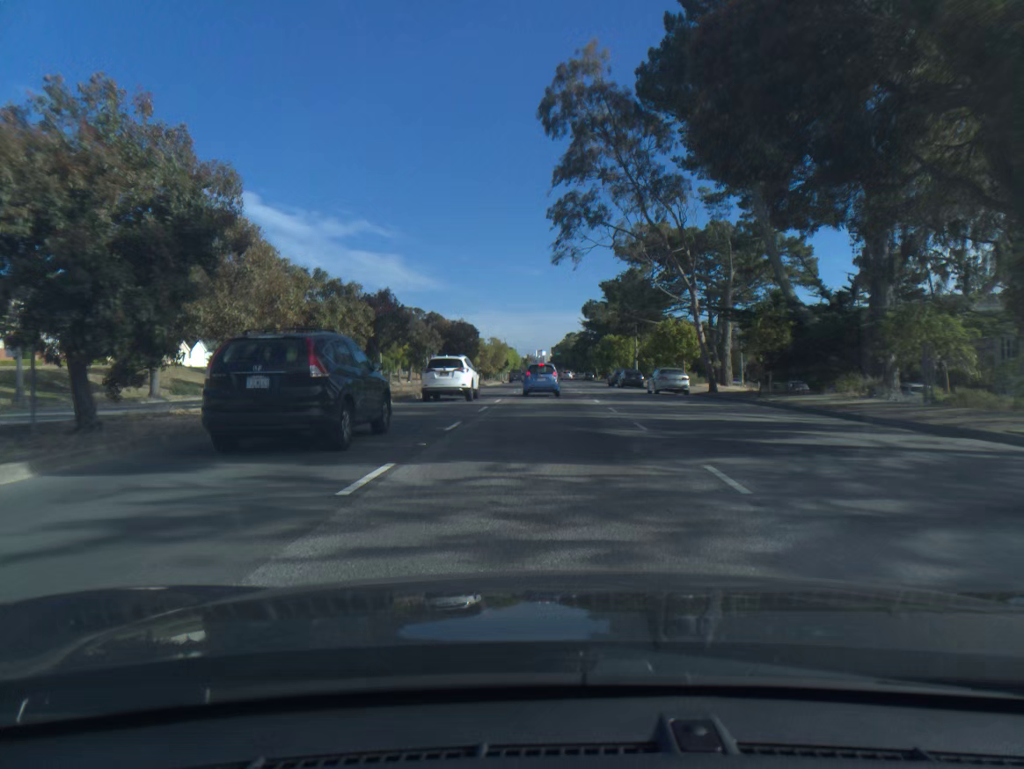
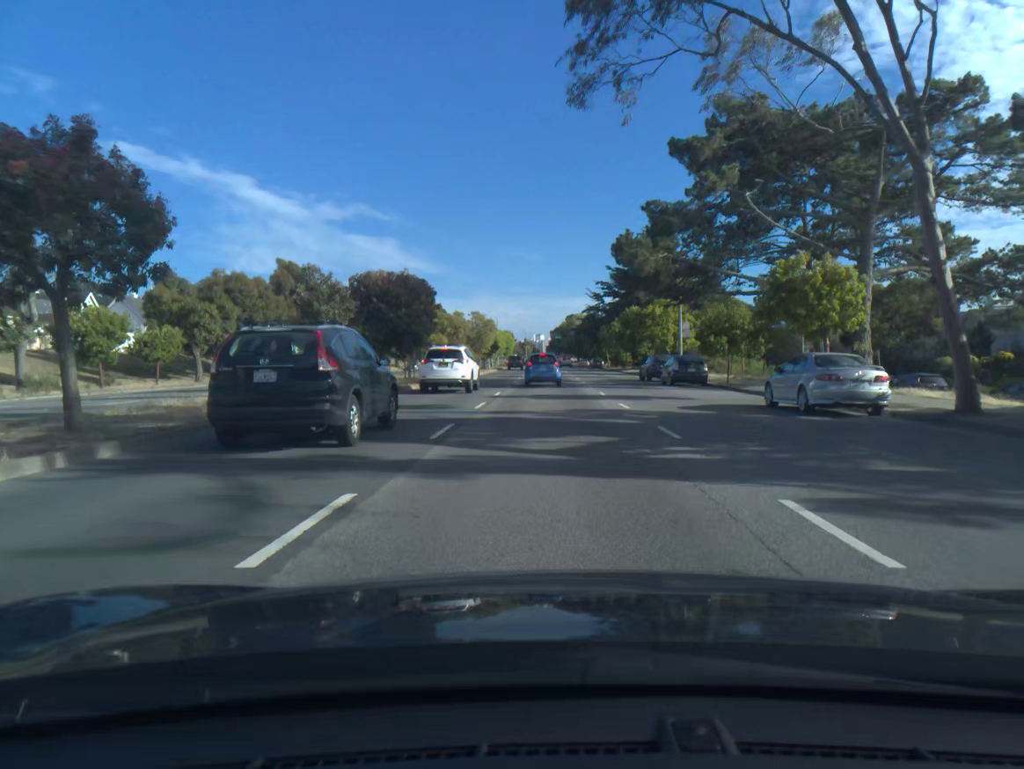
(0.0, +23.8) m; 0°
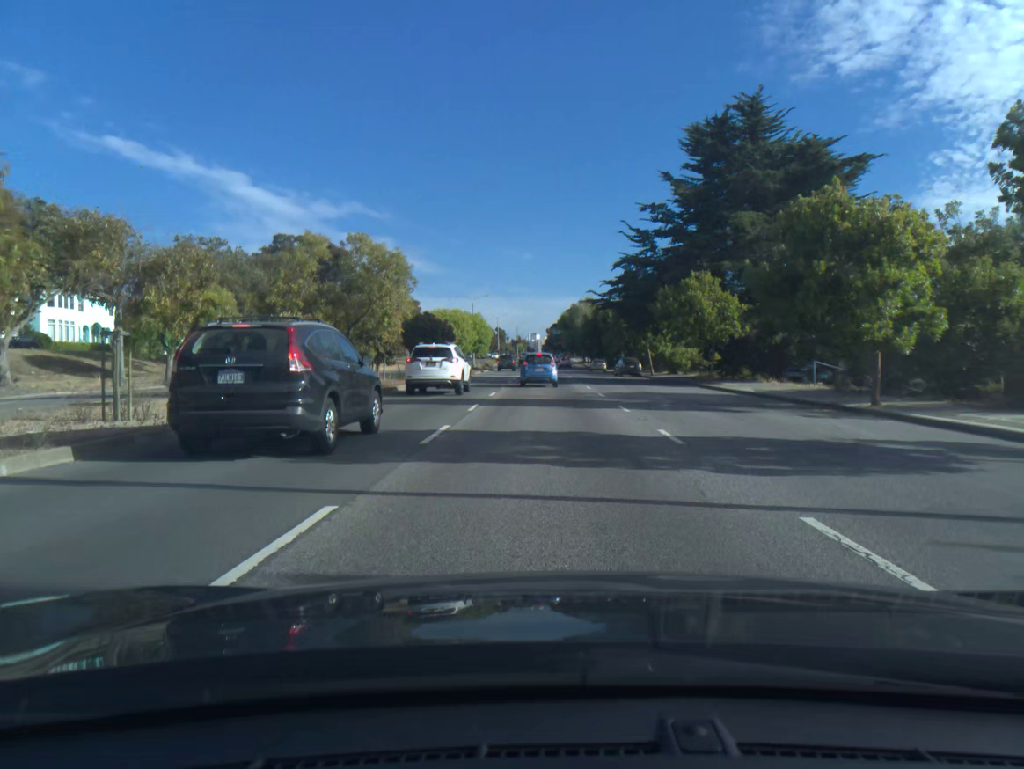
(+0.2, +44.5) m; 0°
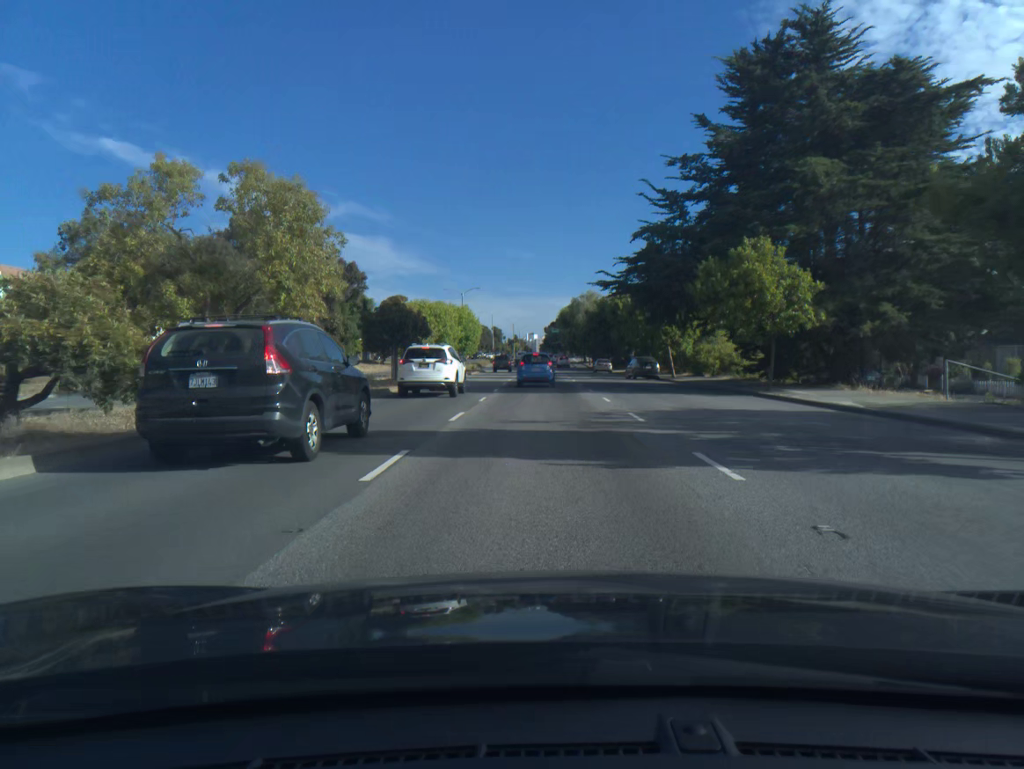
(0.0, +10.4) m; 0°
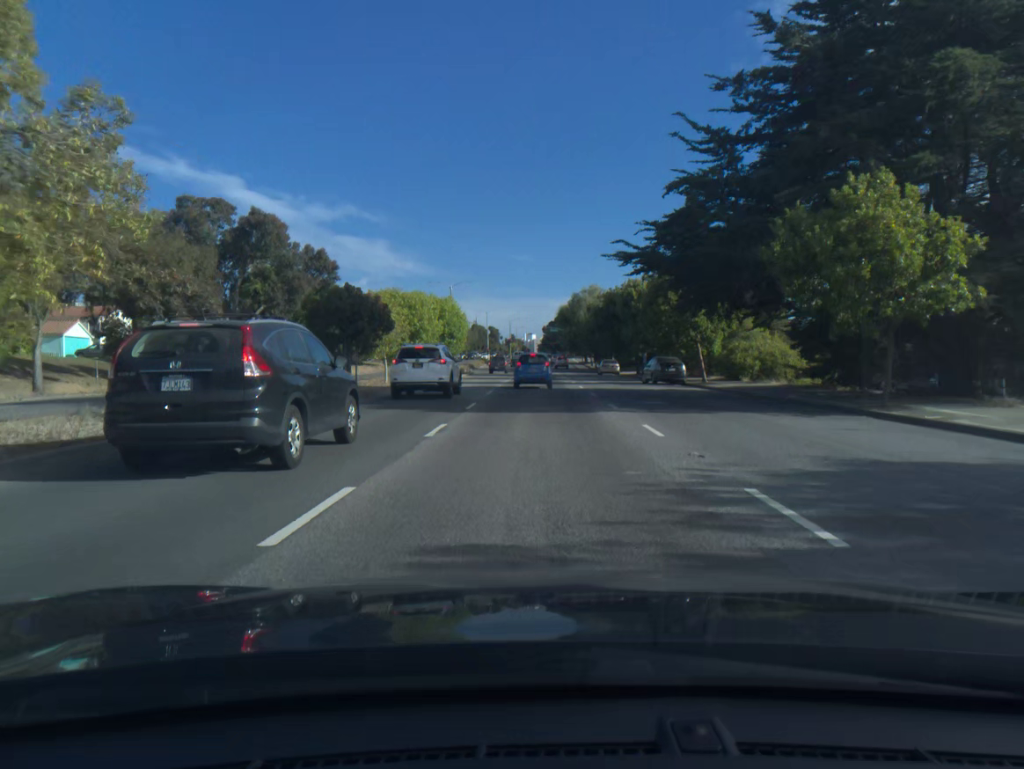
(0.0, +10.0) m; 0°
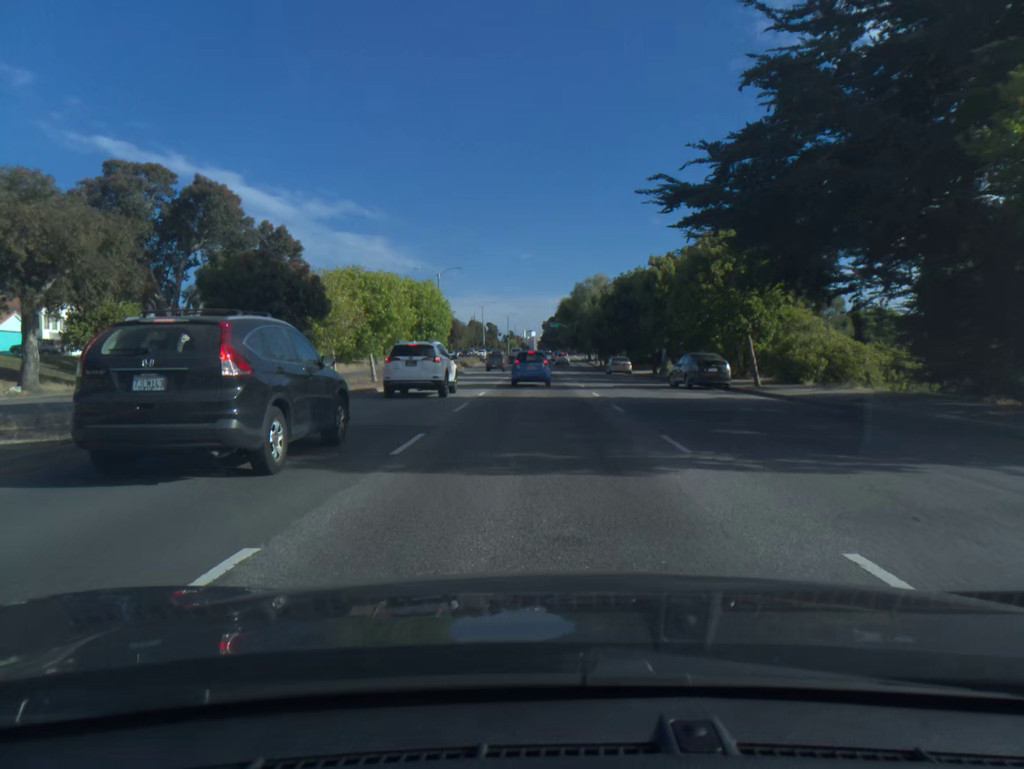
(0.0, +9.7) m; 0°
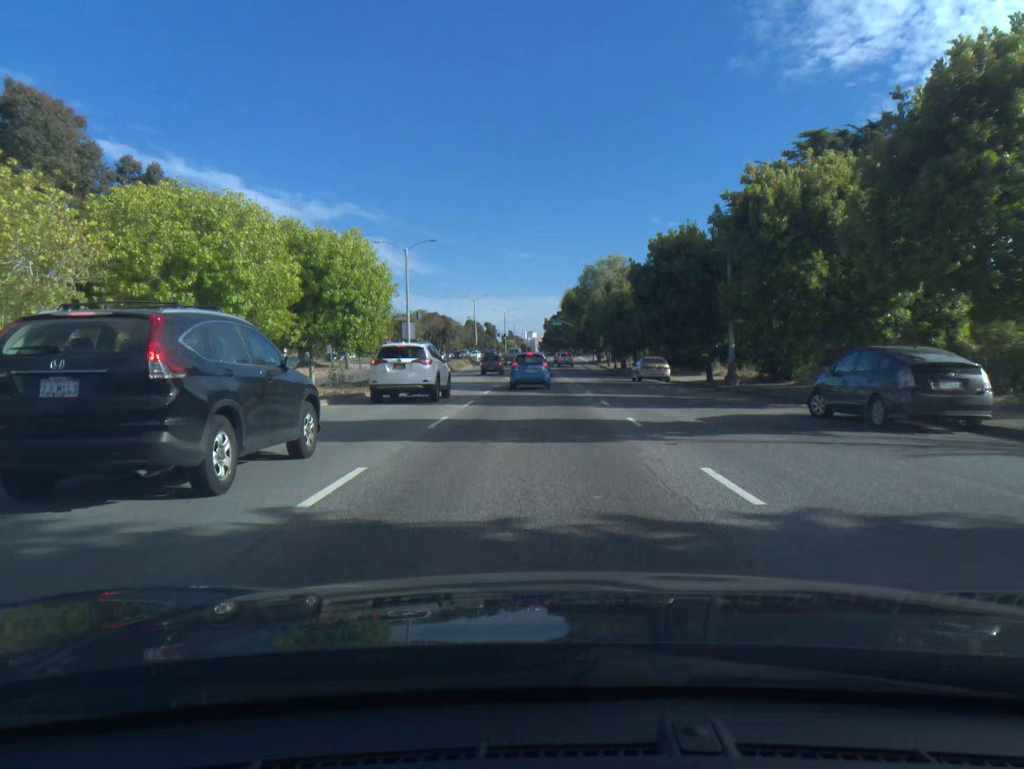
(0.0, +18.1) m; 0°
